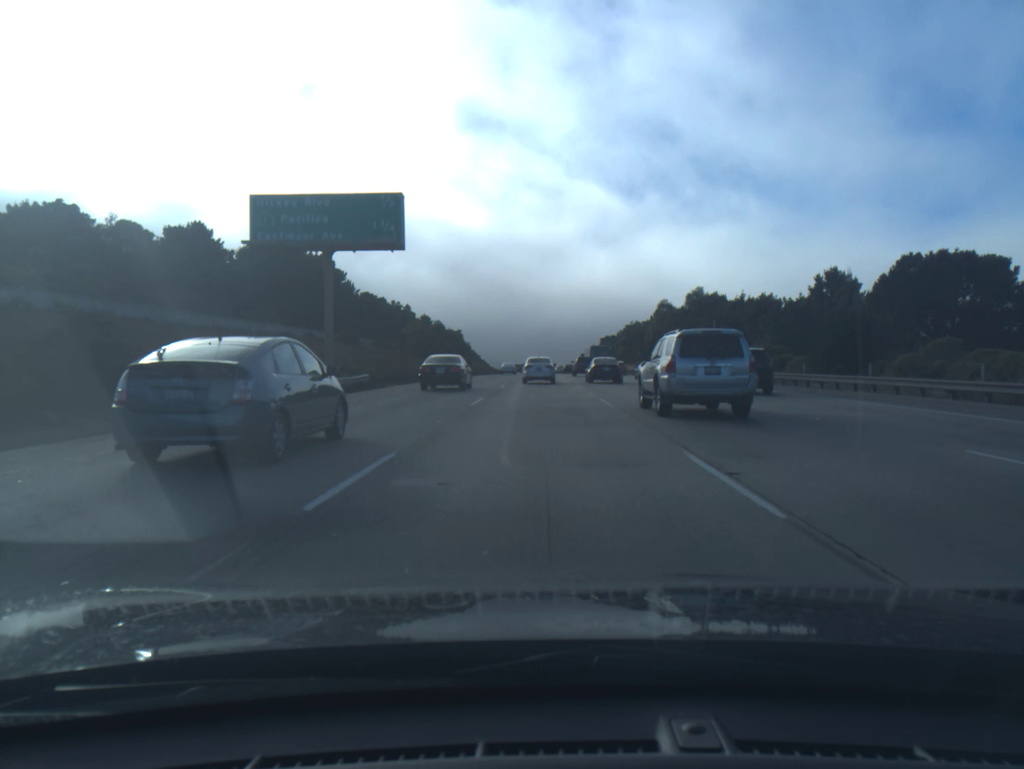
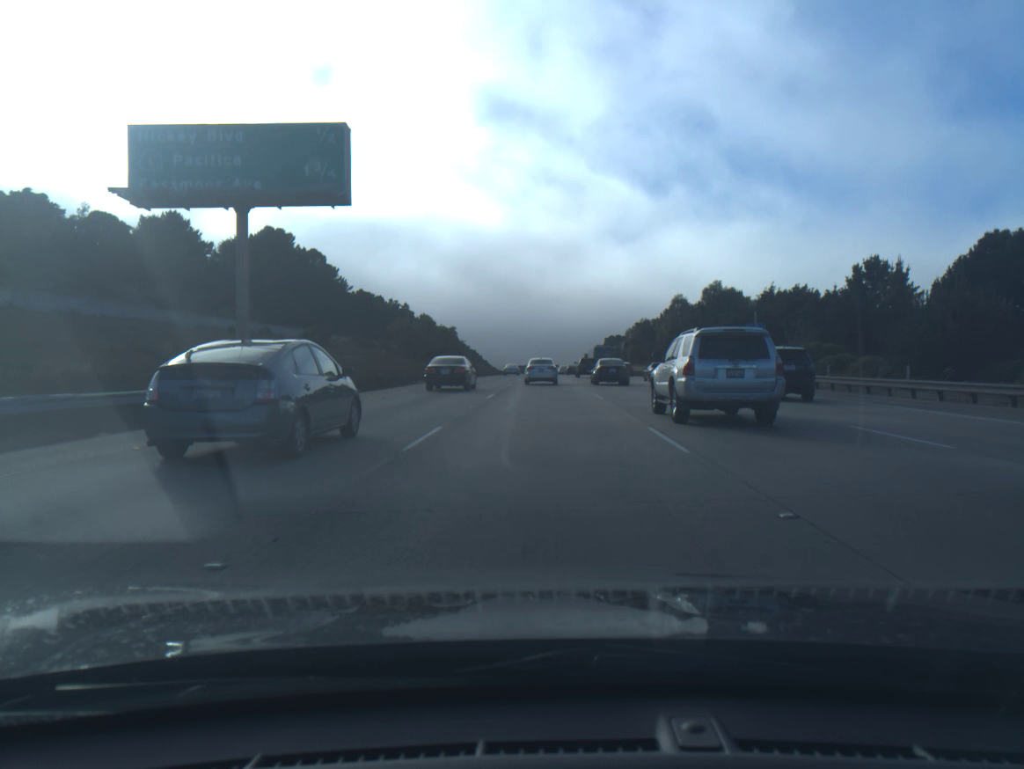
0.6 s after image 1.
(0.0, +10.4) m; 0°
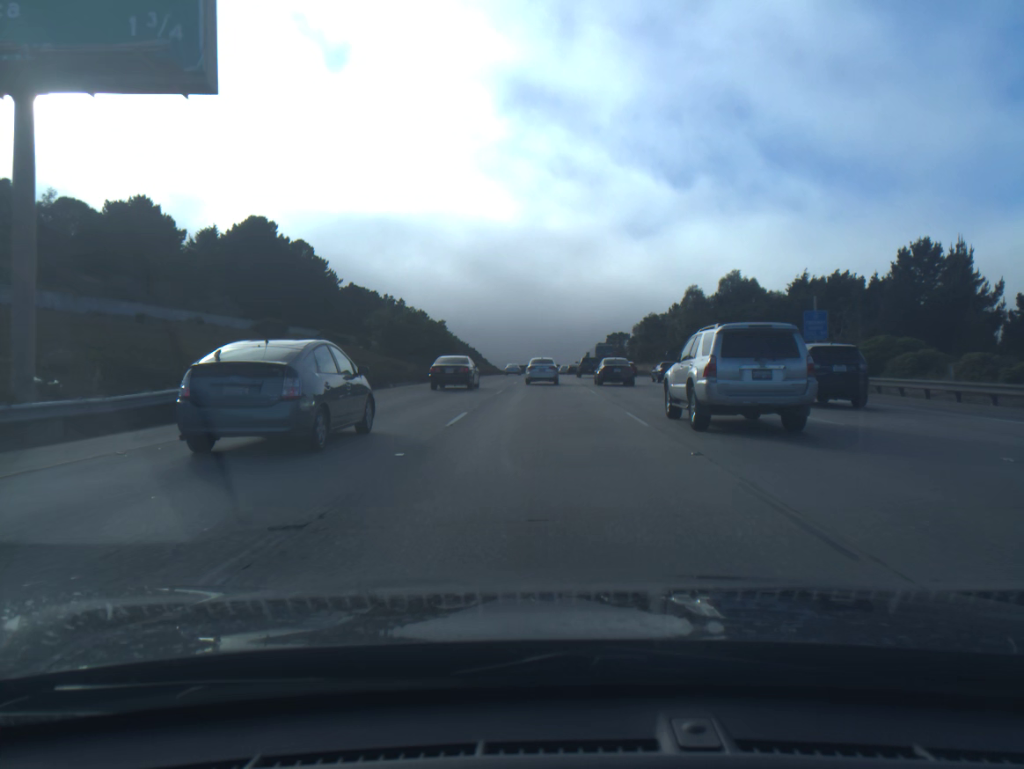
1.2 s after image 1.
(0.0, +10.4) m; 0°
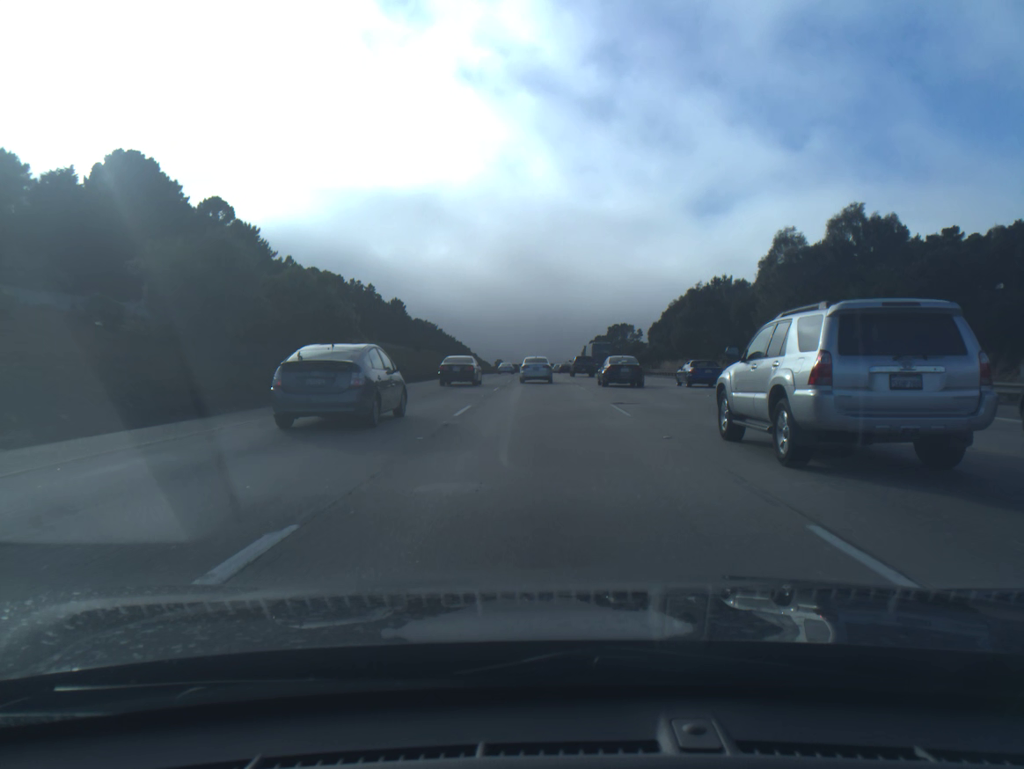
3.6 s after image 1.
(+0.2, +41.9) m; +1°
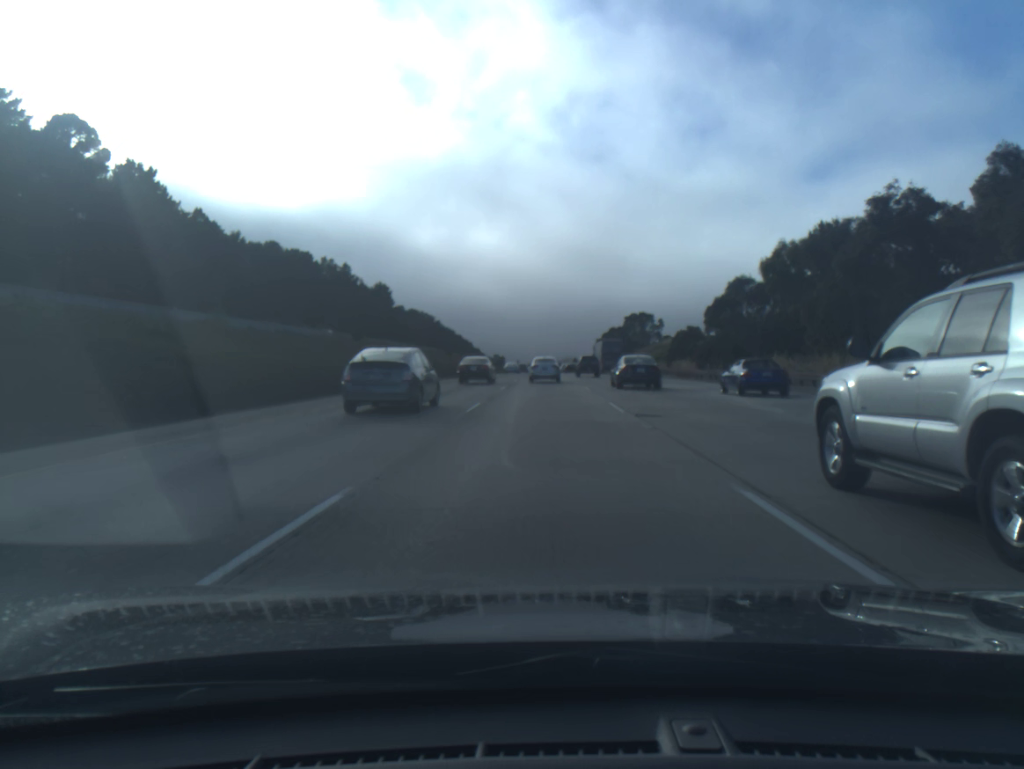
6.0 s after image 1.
(-0.2, +42.2) m; -1°
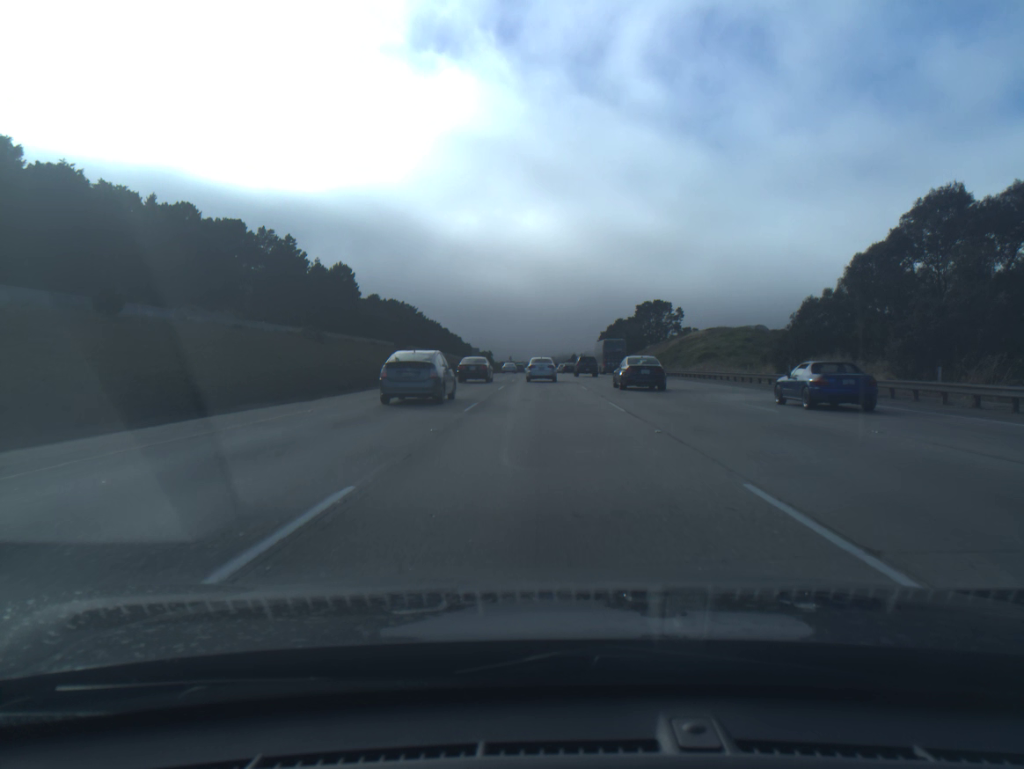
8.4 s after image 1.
(0.0, +43.3) m; 0°
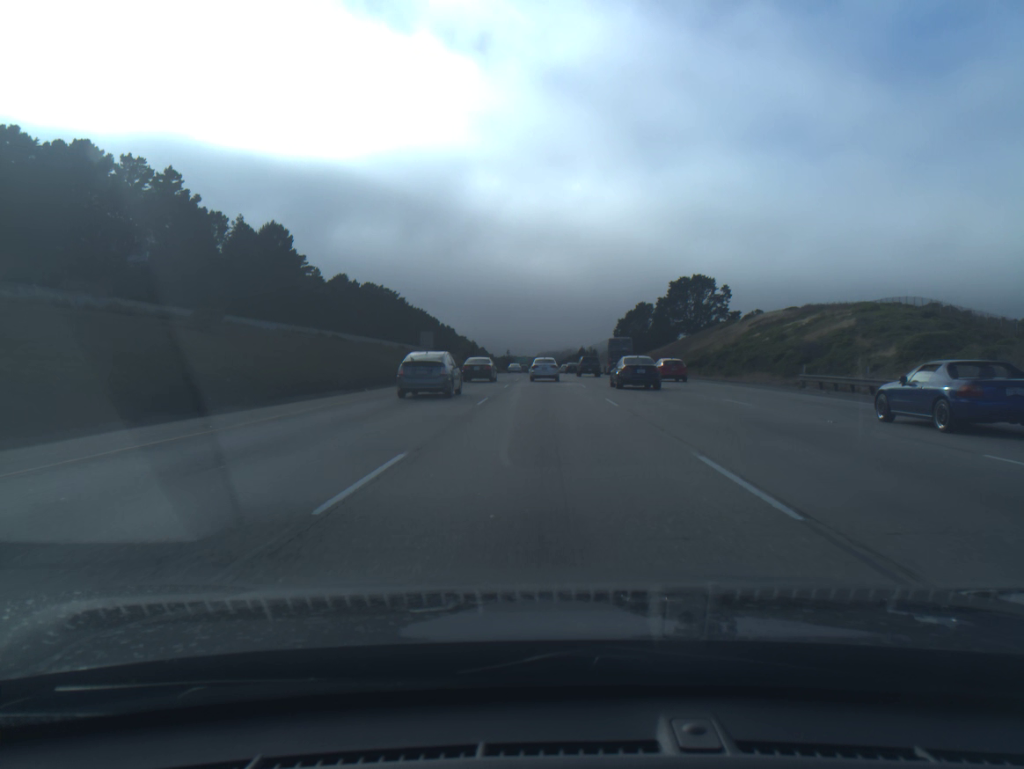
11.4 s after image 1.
(-0.1, +56.0) m; 0°
